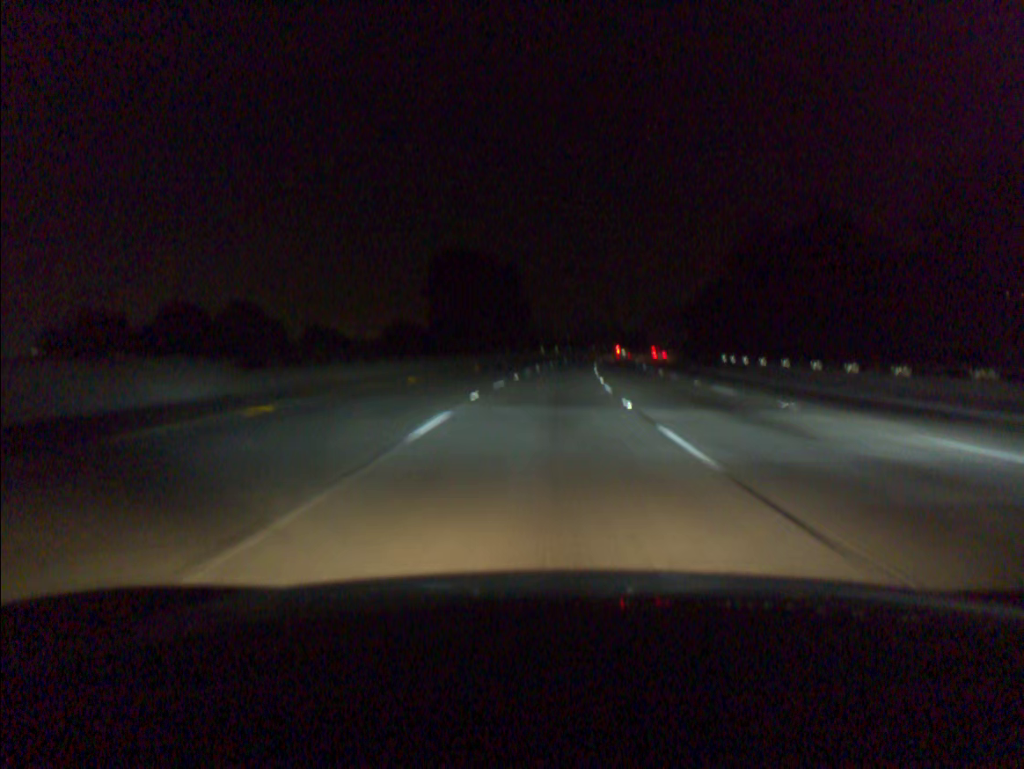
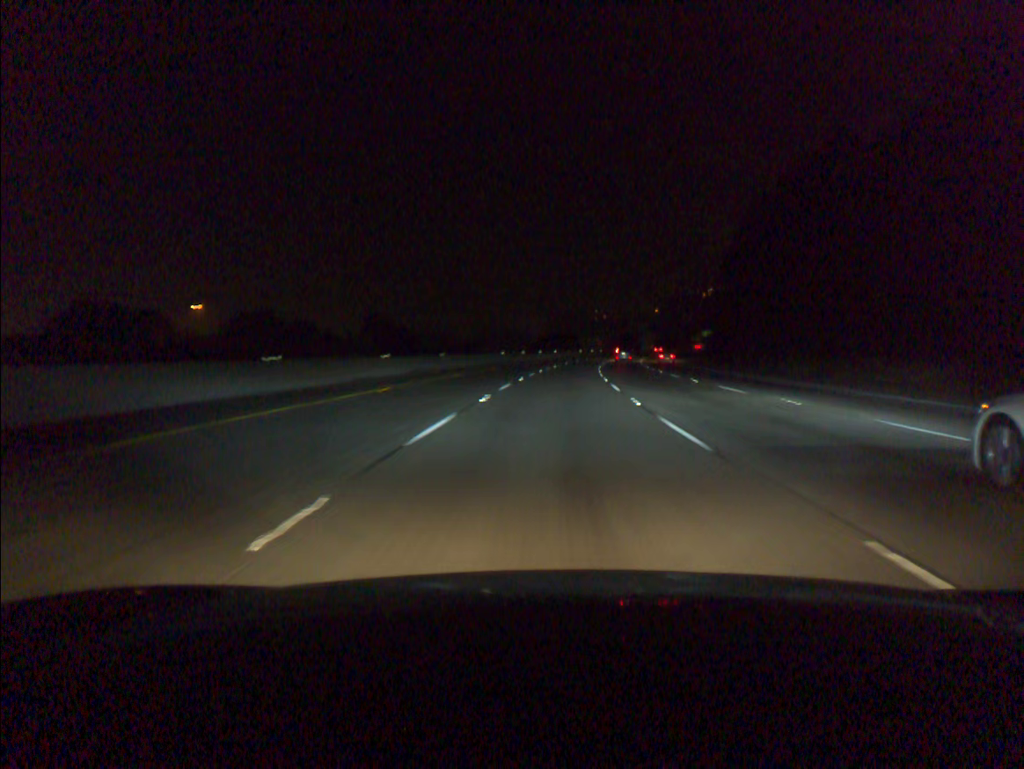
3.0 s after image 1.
(+5.2, +92.2) m; +7°
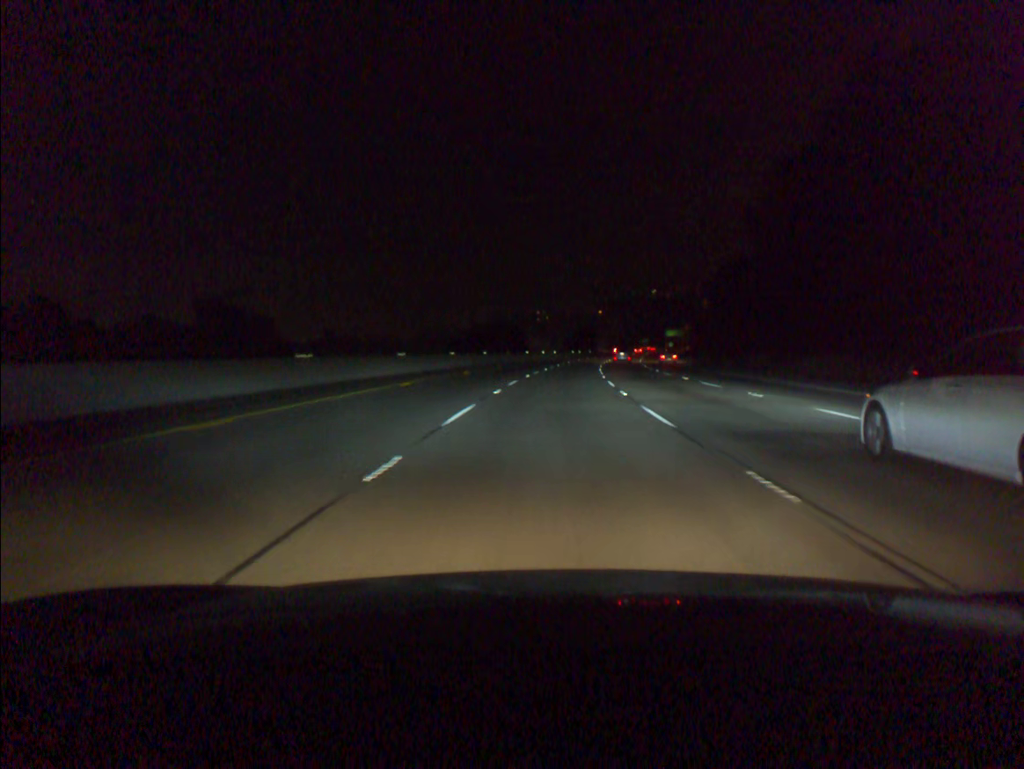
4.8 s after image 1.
(+2.1, +55.4) m; +4°
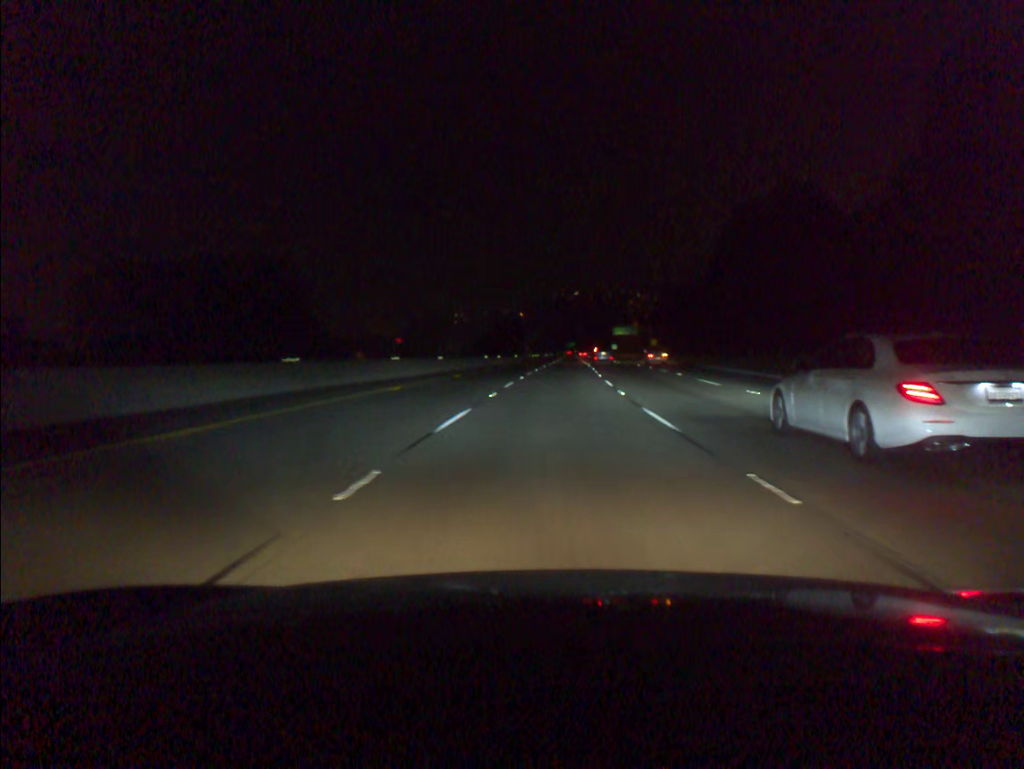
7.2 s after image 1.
(+3.7, +73.8) m; +6°
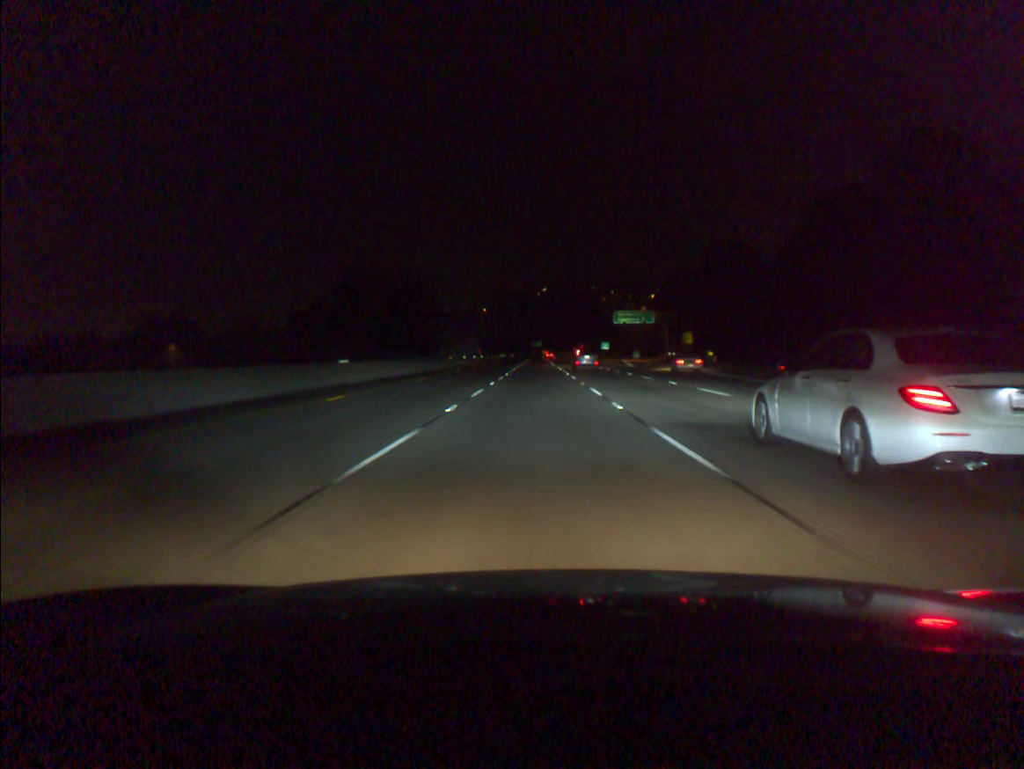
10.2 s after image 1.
(+3.3, +92.5) m; +2°
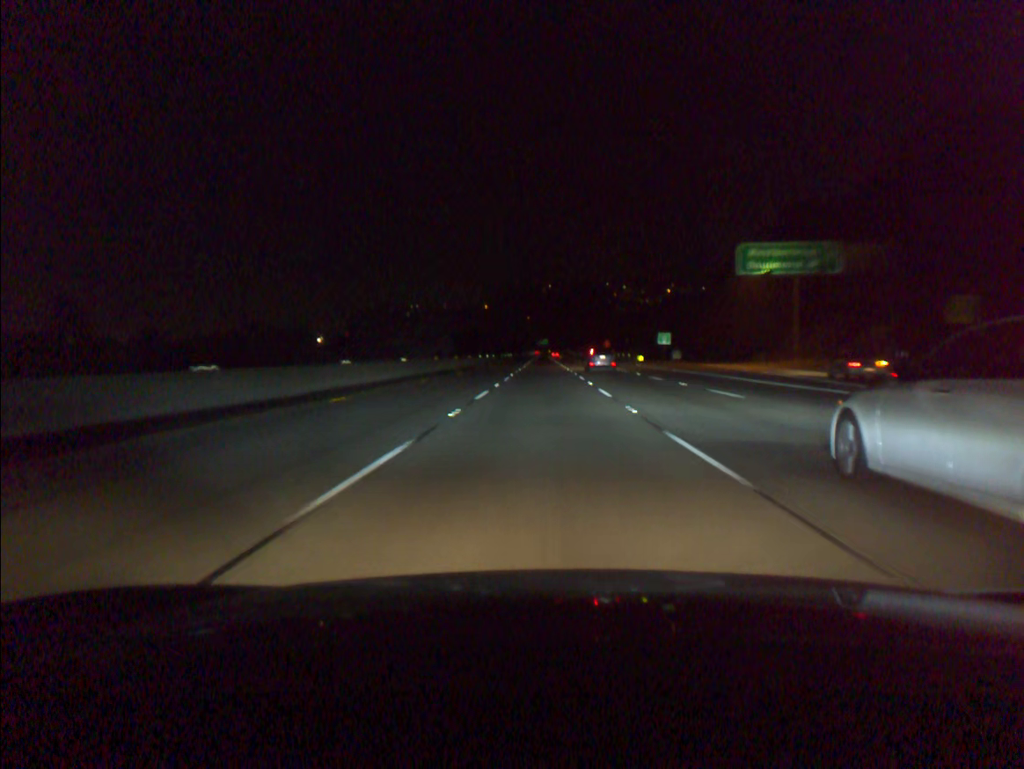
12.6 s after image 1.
(-0.4, +74.0) m; 0°
